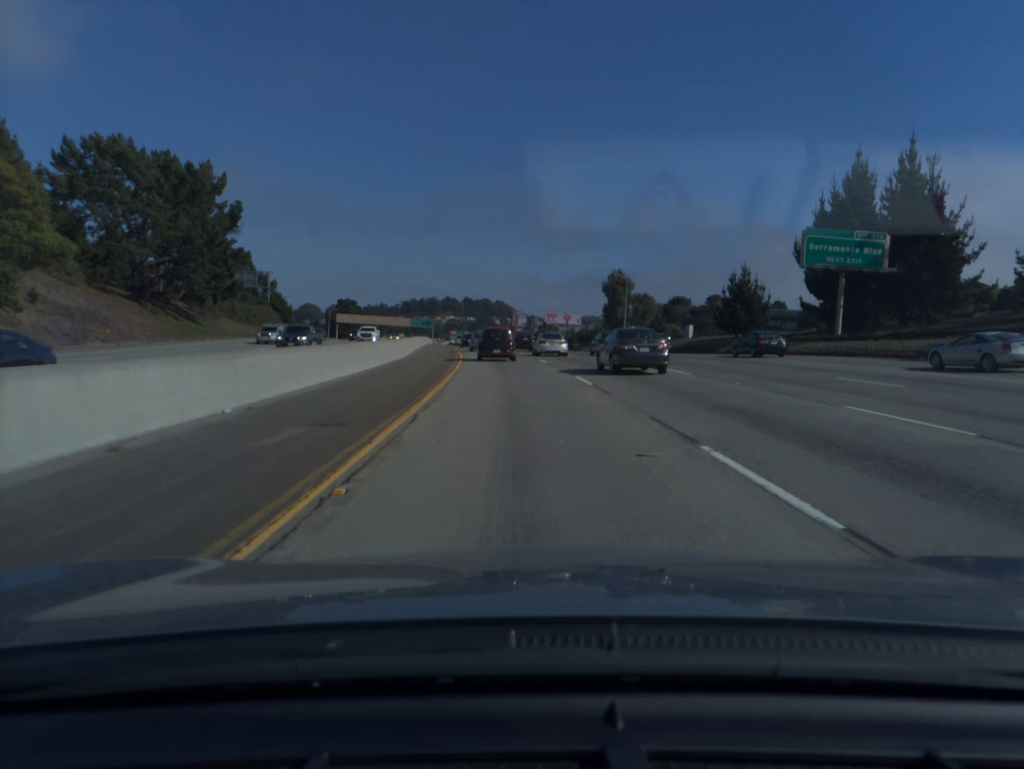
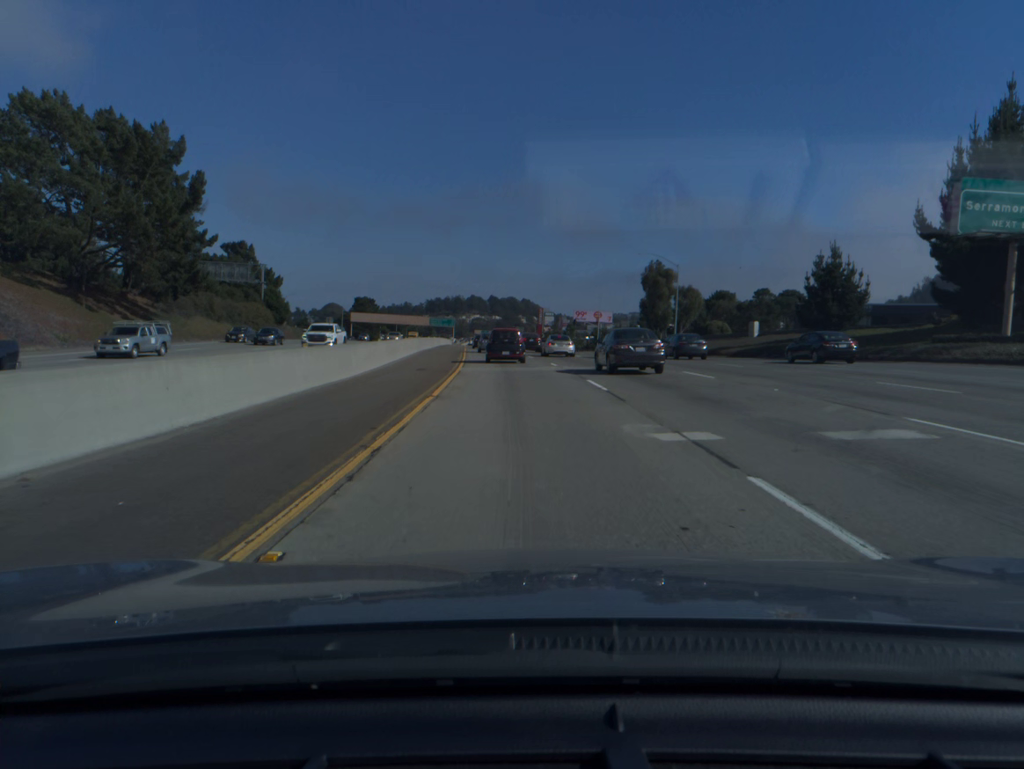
(-0.2, +16.4) m; -2°
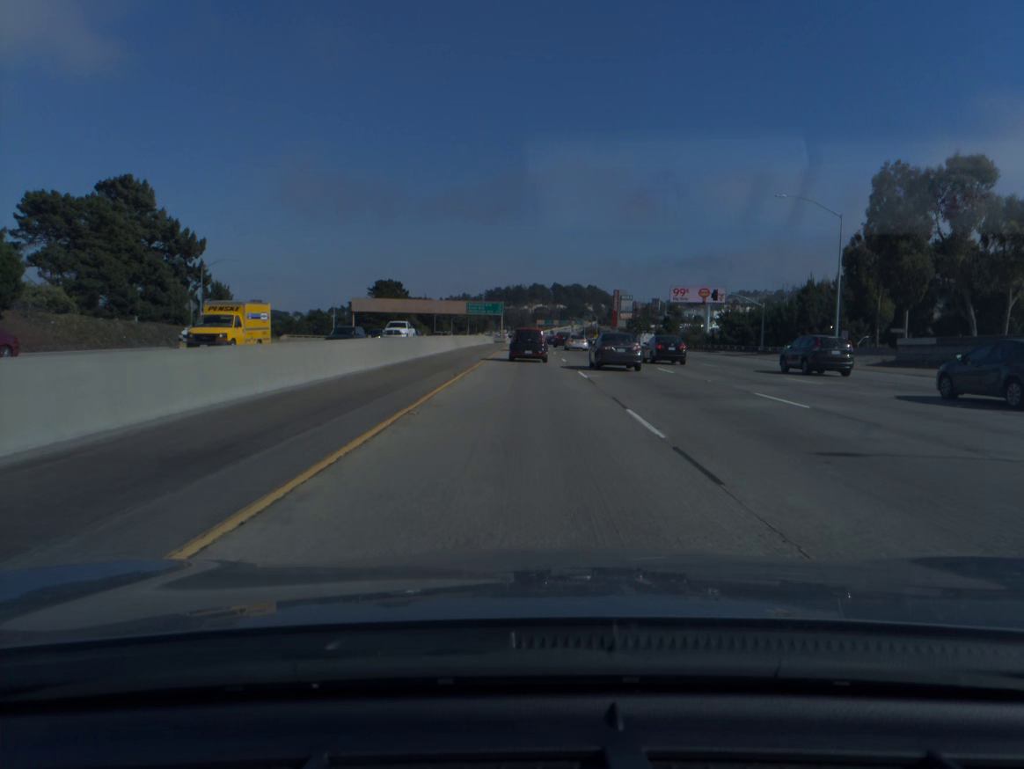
(-4.0, +79.8) m; -5°
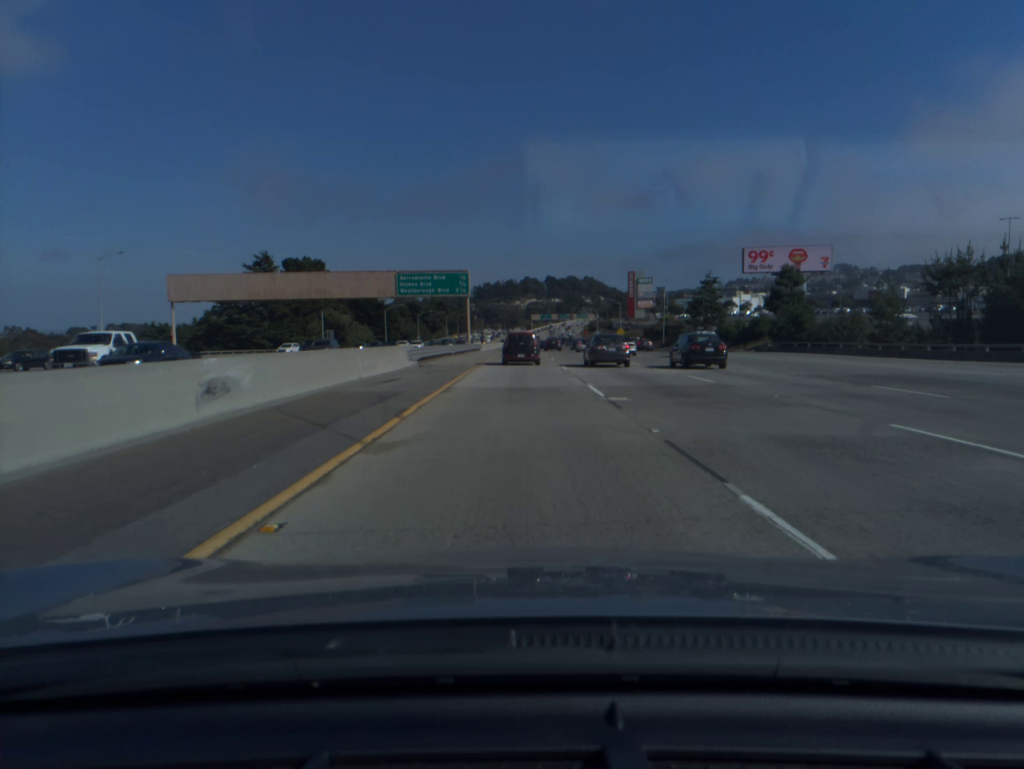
(+0.4, +80.3) m; +1°
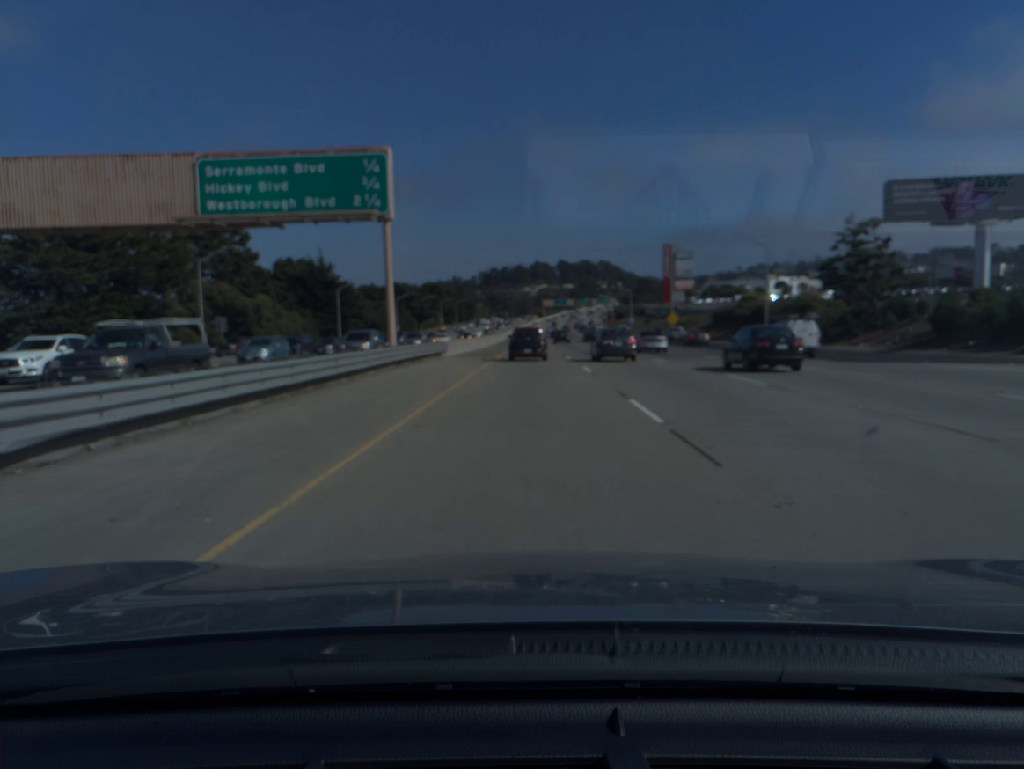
(-0.2, +49.8) m; -1°
